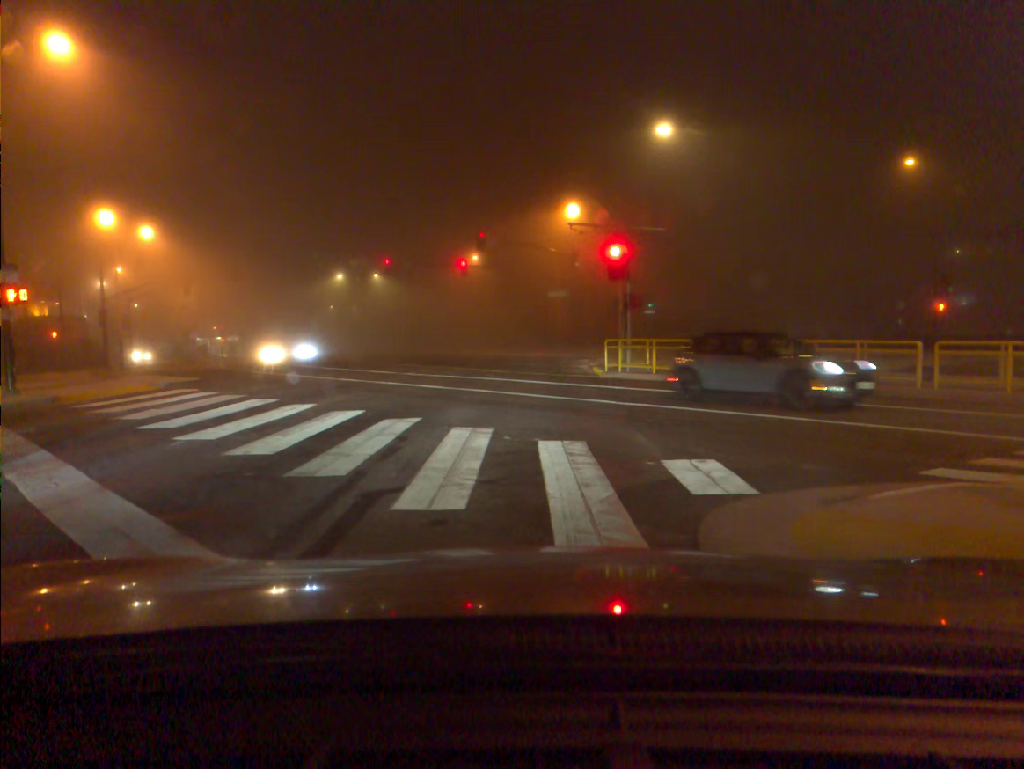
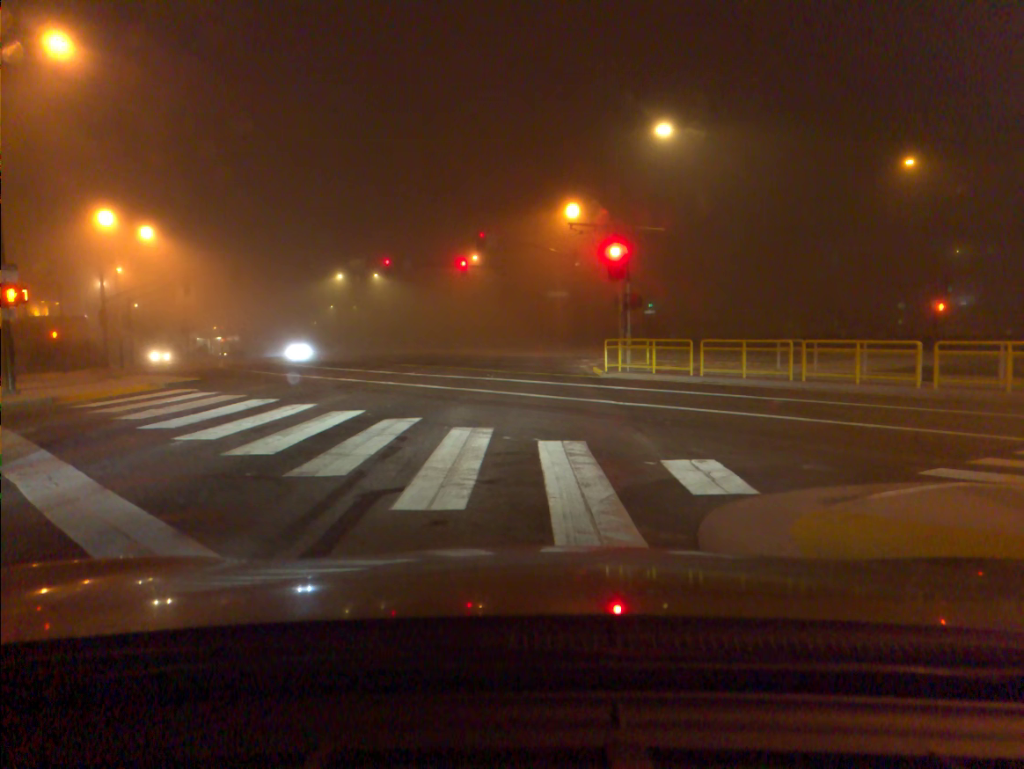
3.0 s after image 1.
(0.0, 0.0) m; 0°
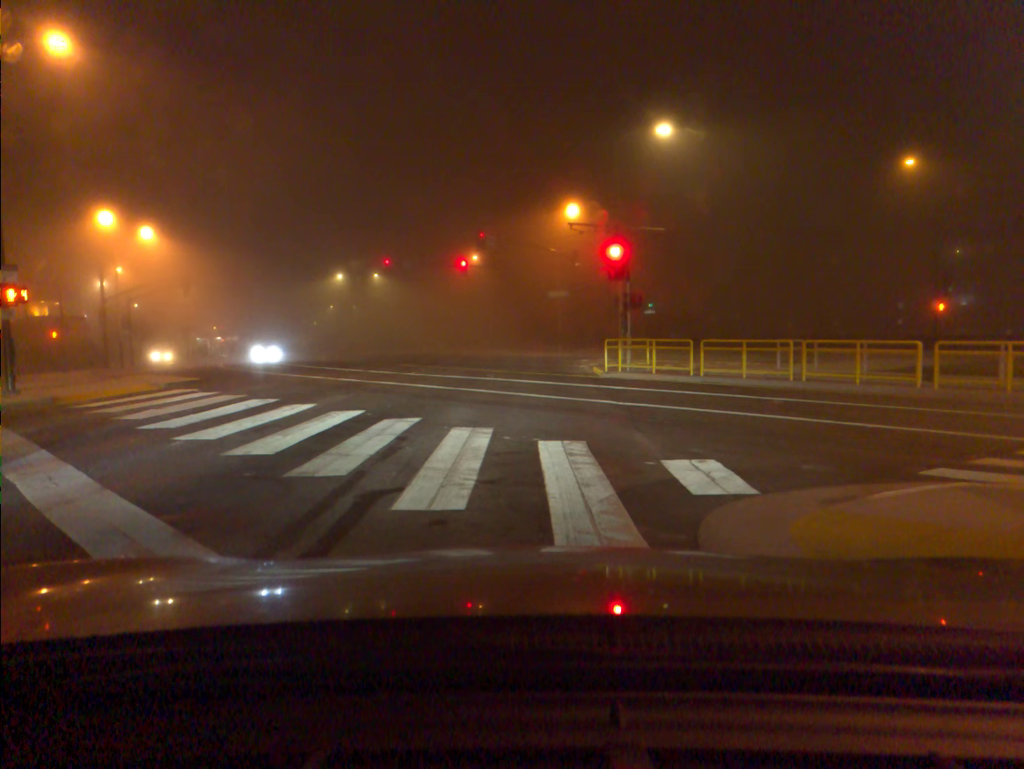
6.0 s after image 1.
(0.0, 0.0) m; 0°
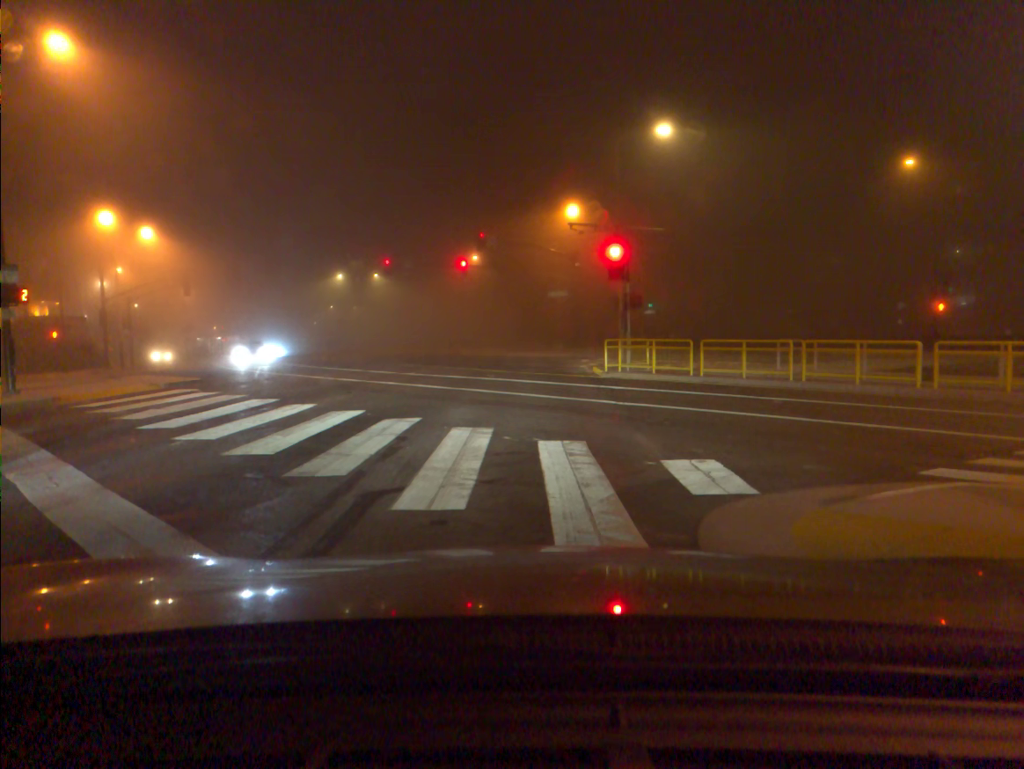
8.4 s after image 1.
(0.0, 0.0) m; 0°
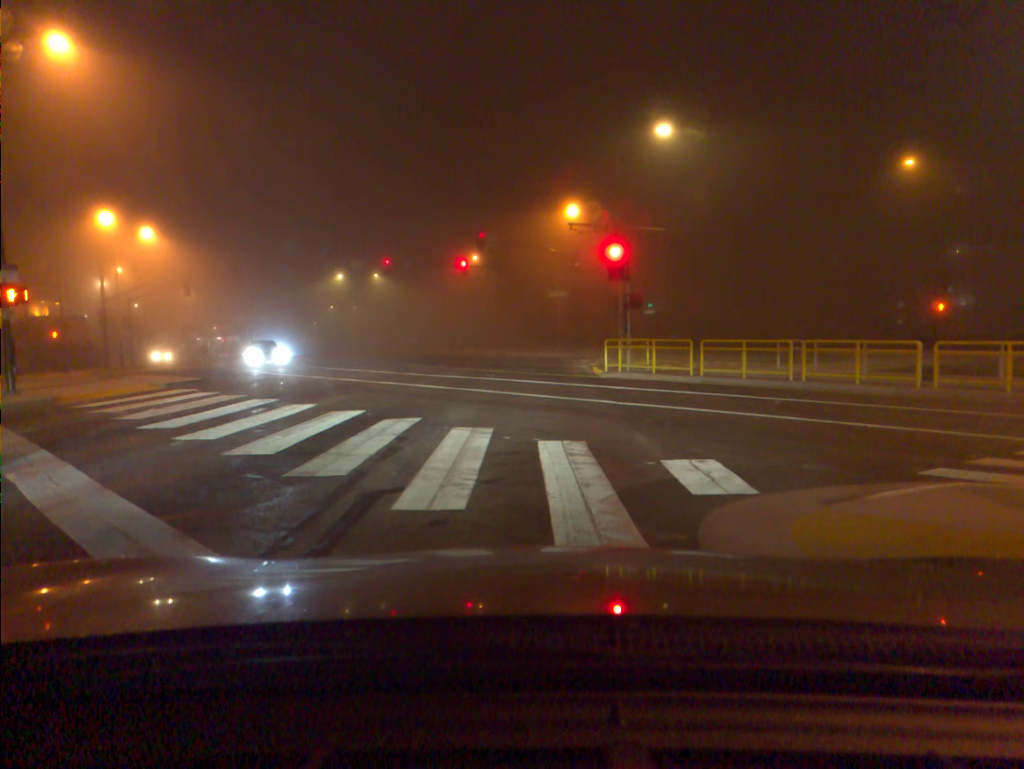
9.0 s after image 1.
(0.0, 0.0) m; 0°
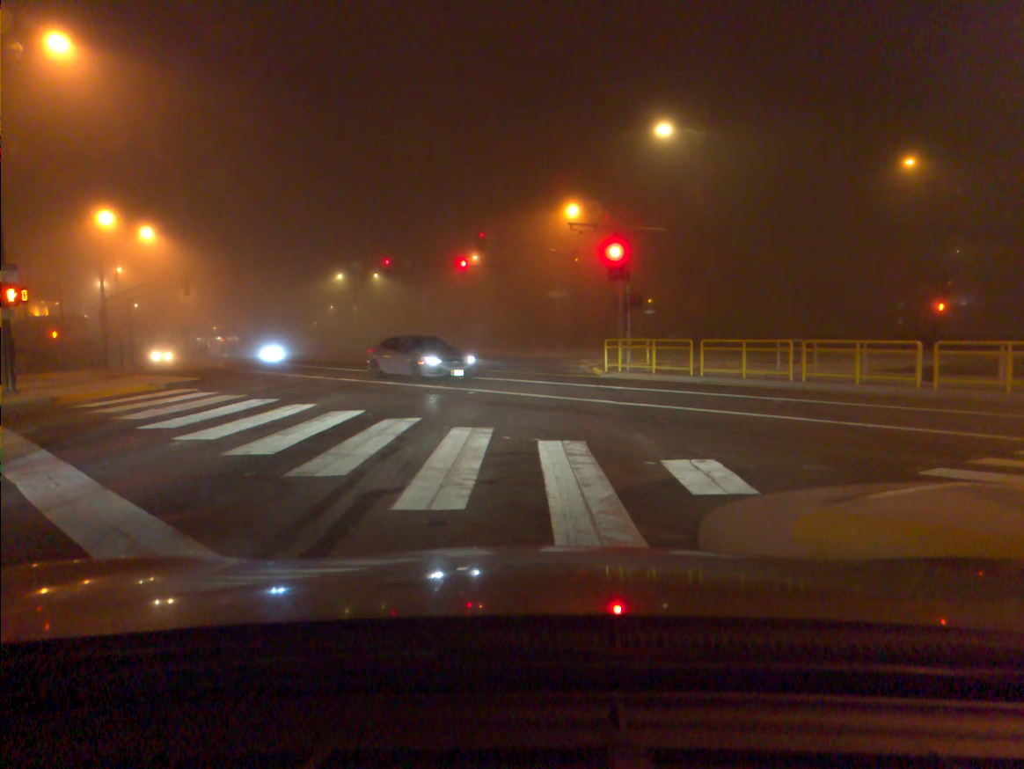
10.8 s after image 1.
(0.0, 0.0) m; 0°
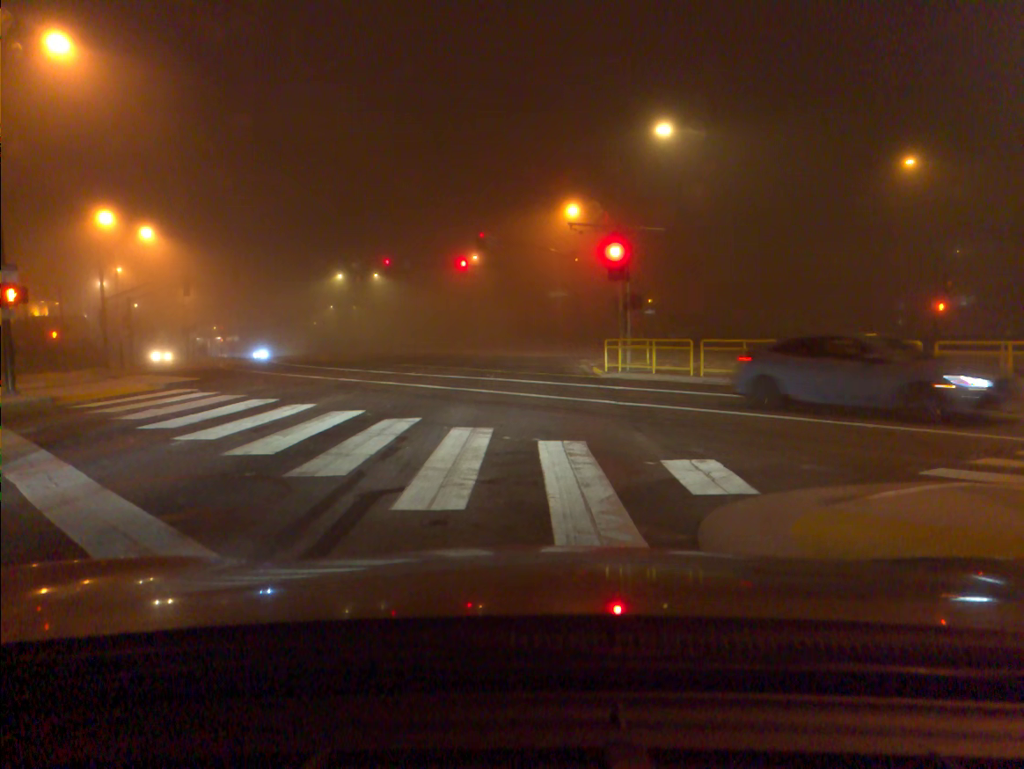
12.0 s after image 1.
(0.0, 0.0) m; 0°
